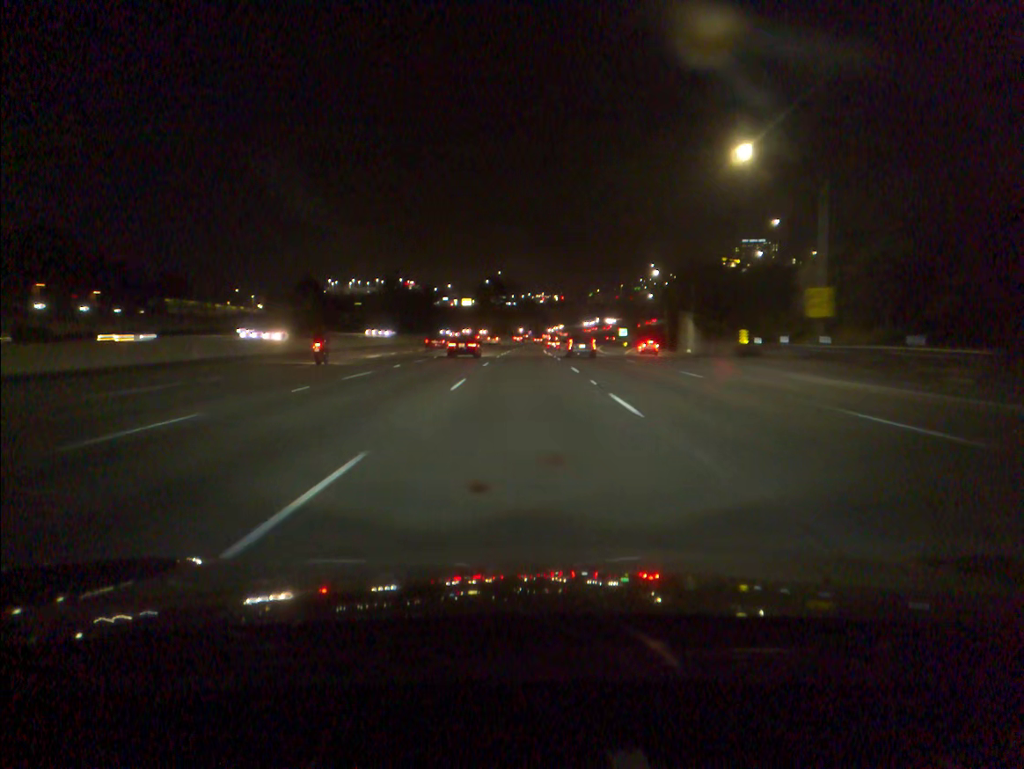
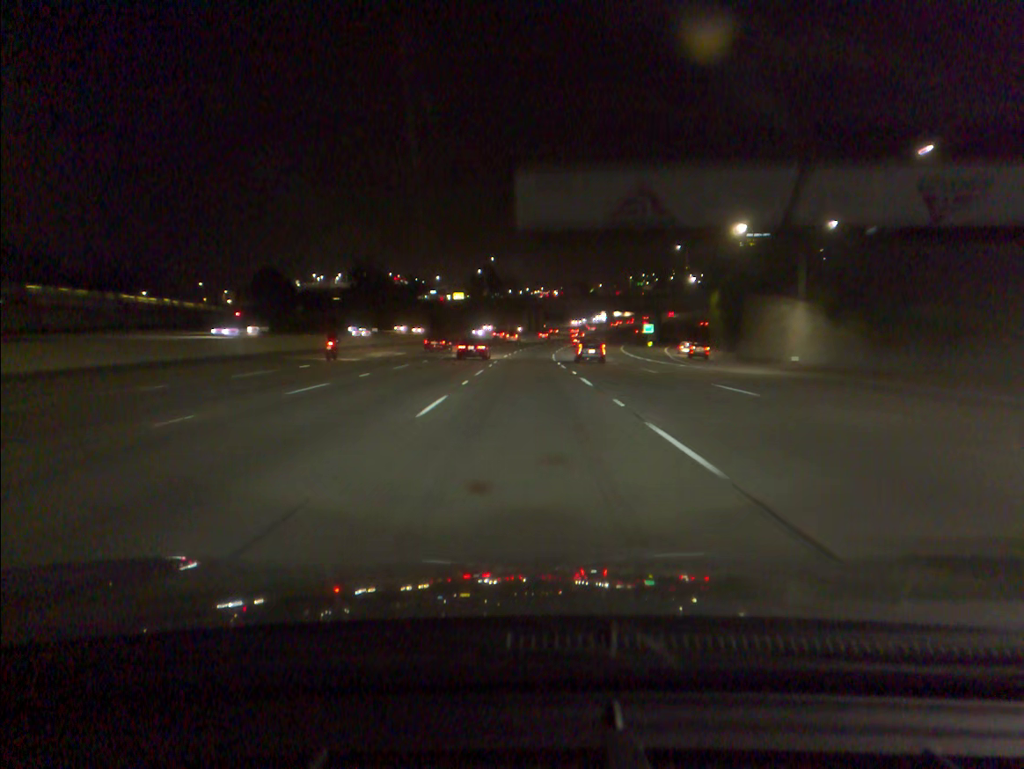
(0.0, +35.1) m; 0°
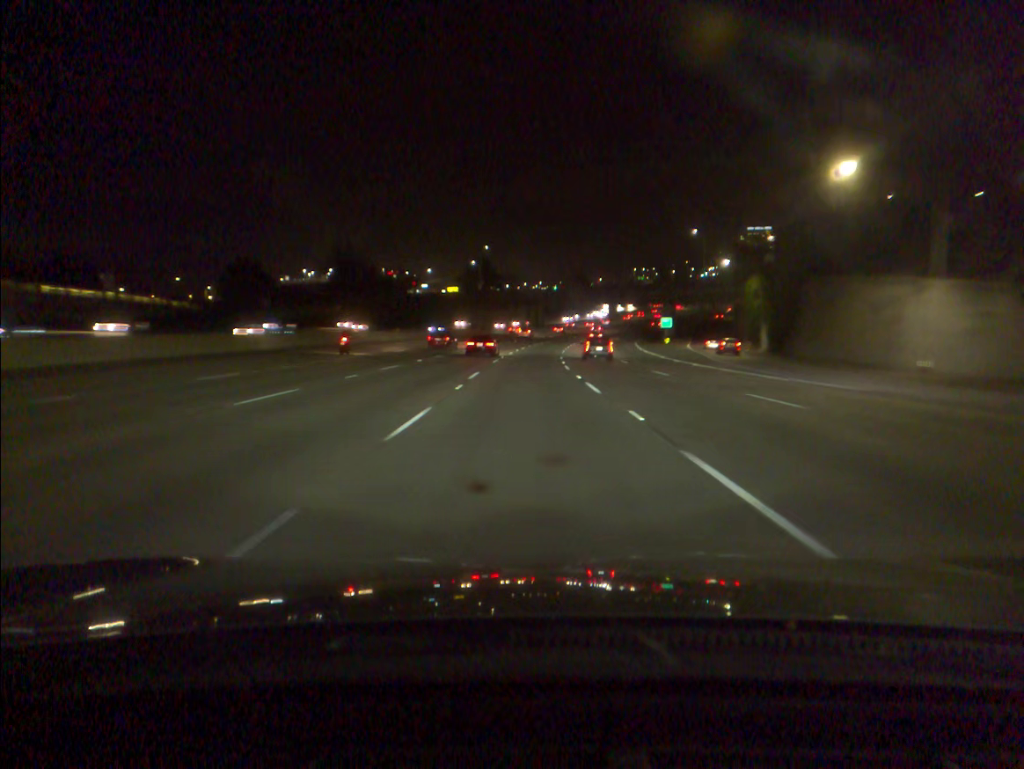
(0.0, +17.6) m; 0°
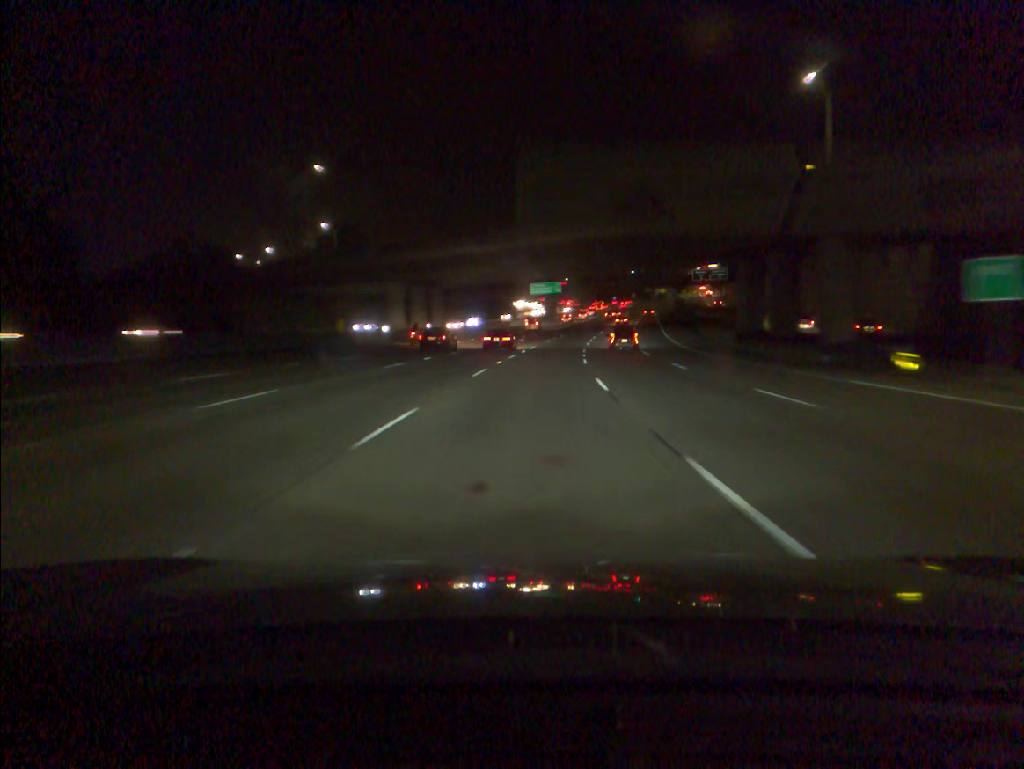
(+3.4, +88.5) m; +6°
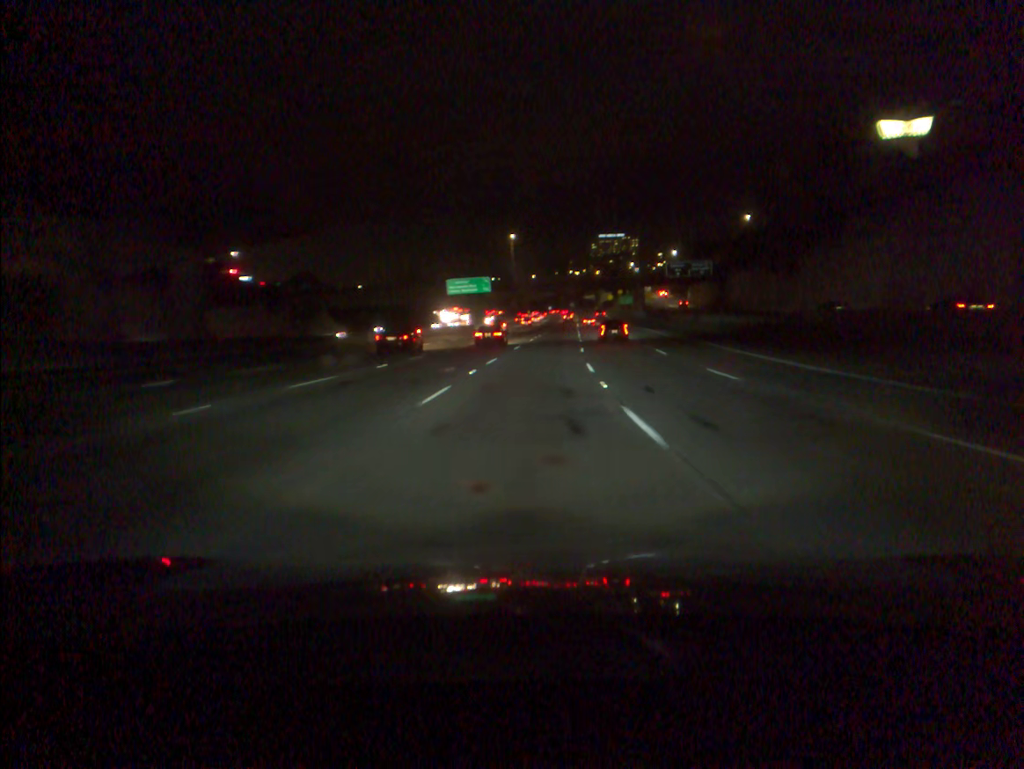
(+2.5, +53.1) m; +5°
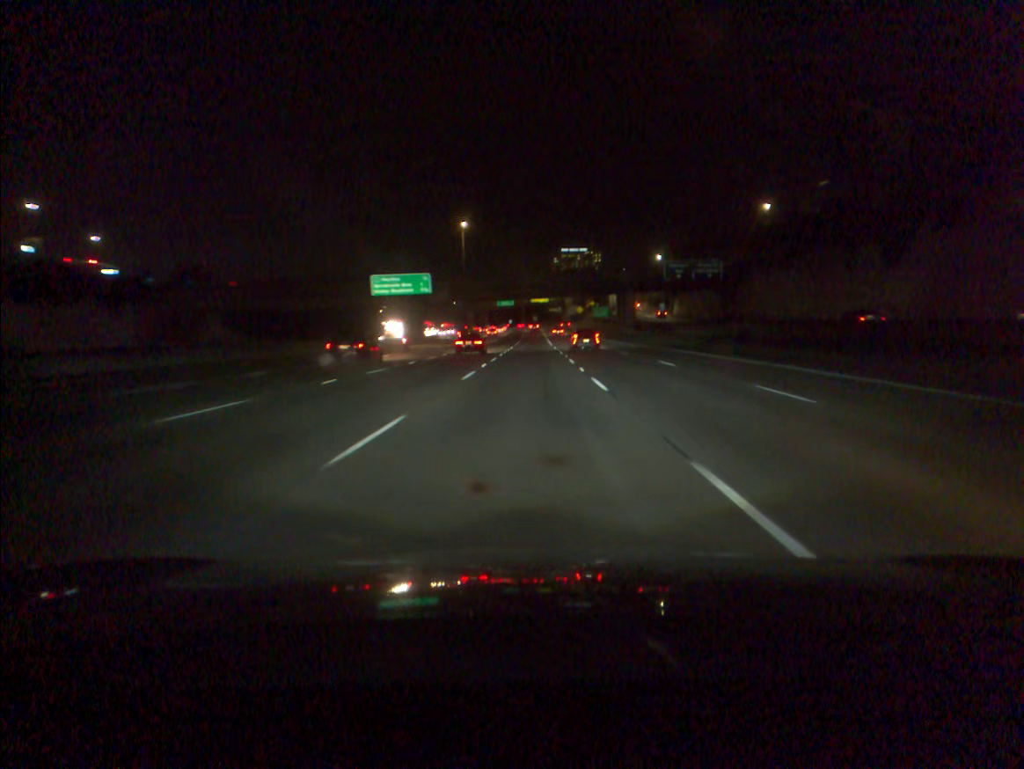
(+1.0, +35.3) m; +3°
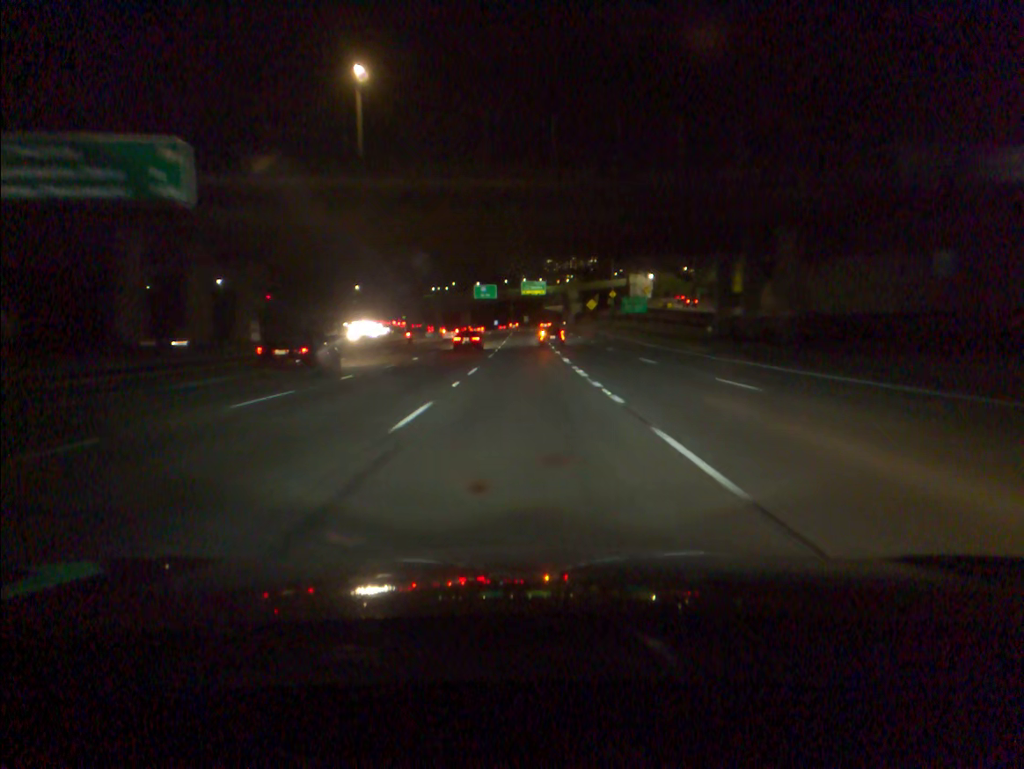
(+0.9, +70.2) m; +1°
